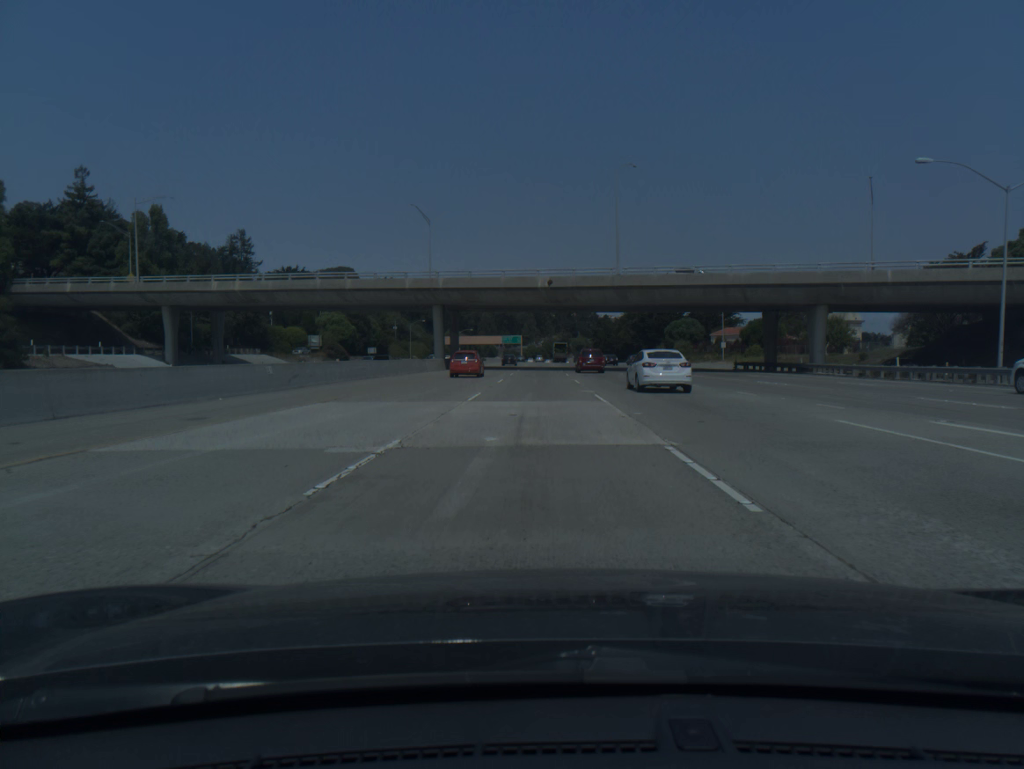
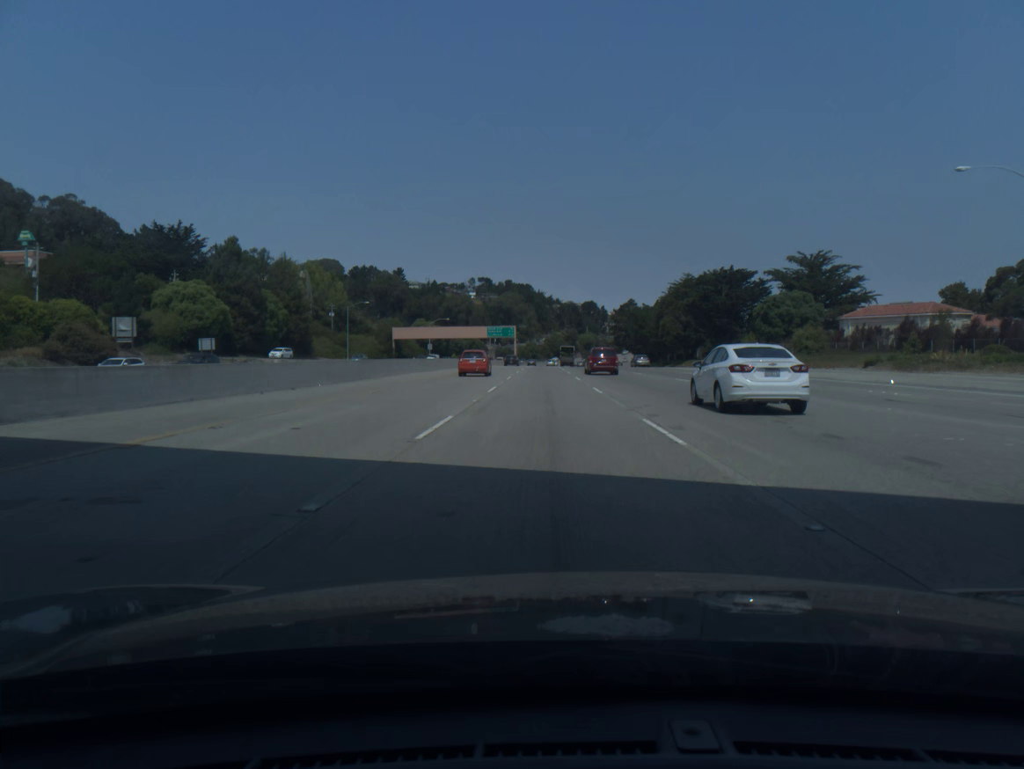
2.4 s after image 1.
(-0.2, +81.5) m; 0°
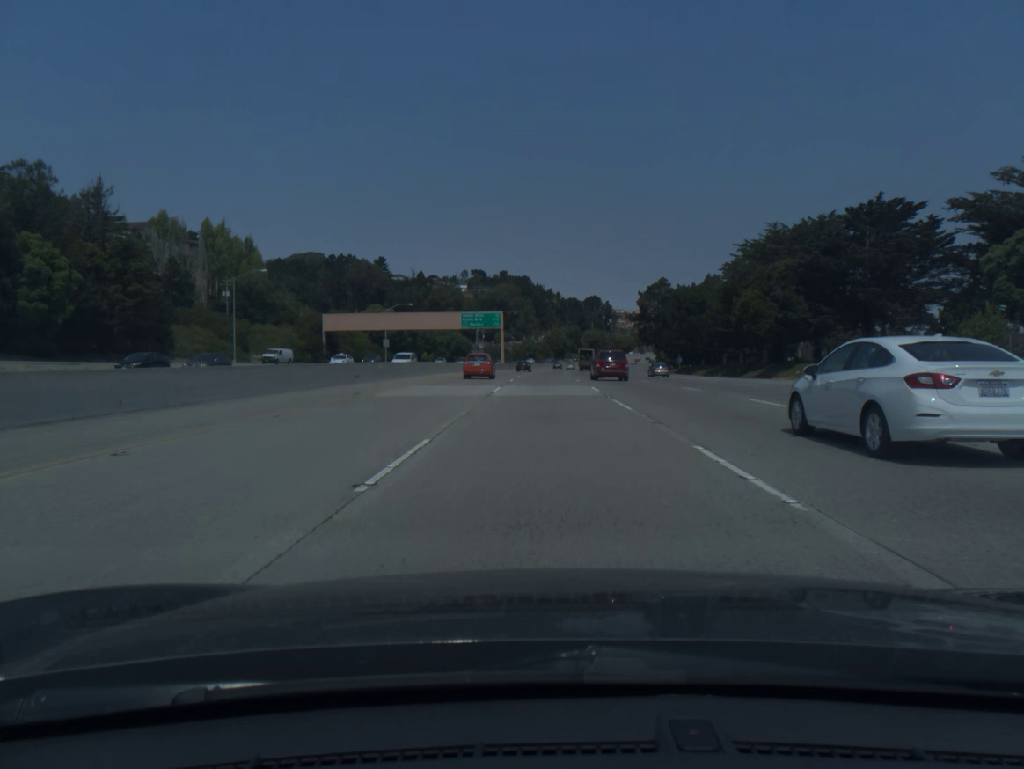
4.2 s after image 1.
(0.0, +61.5) m; 0°
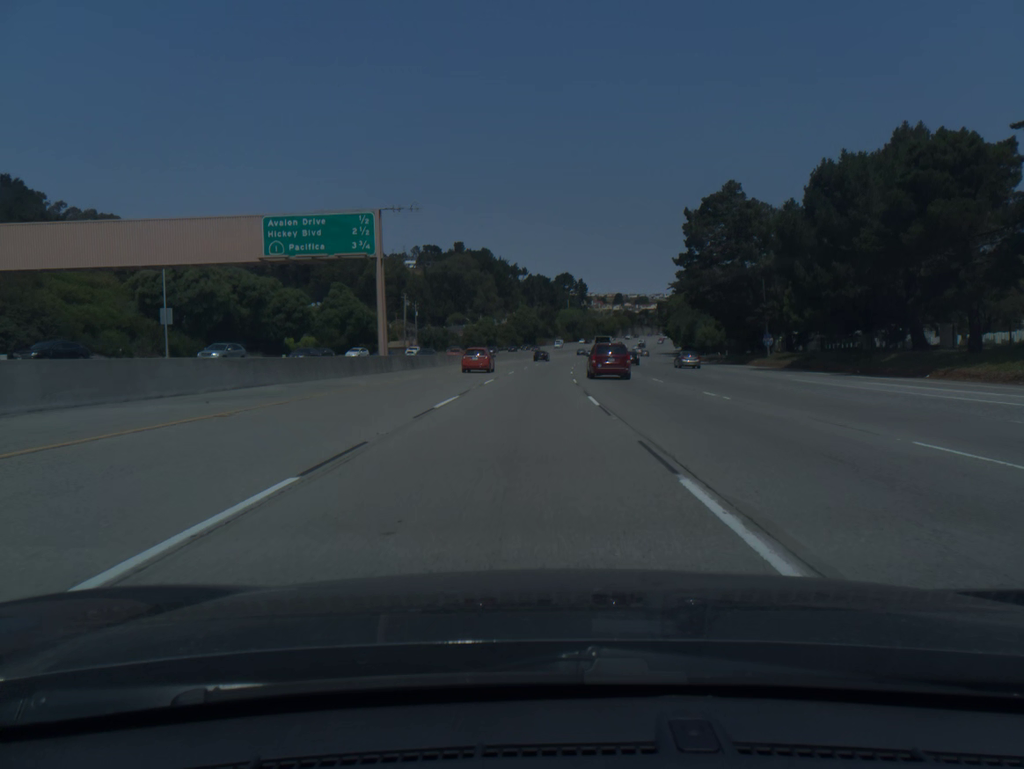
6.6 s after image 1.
(+1.1, +82.4) m; +2°
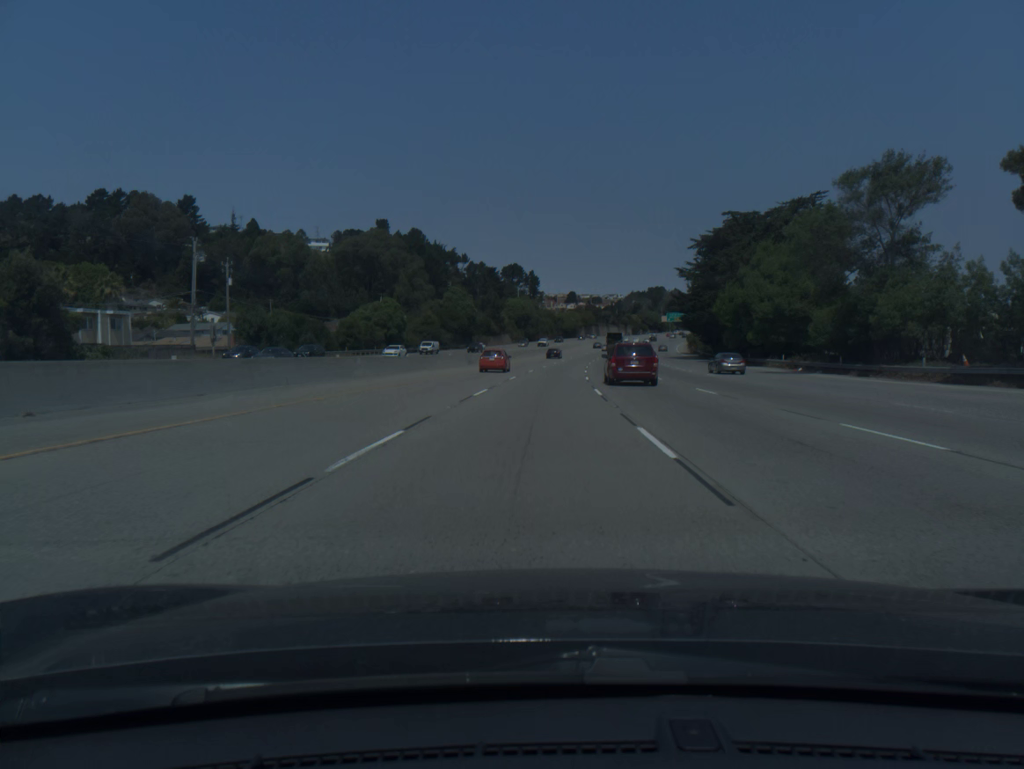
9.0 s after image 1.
(+2.2, +82.3) m; +4°
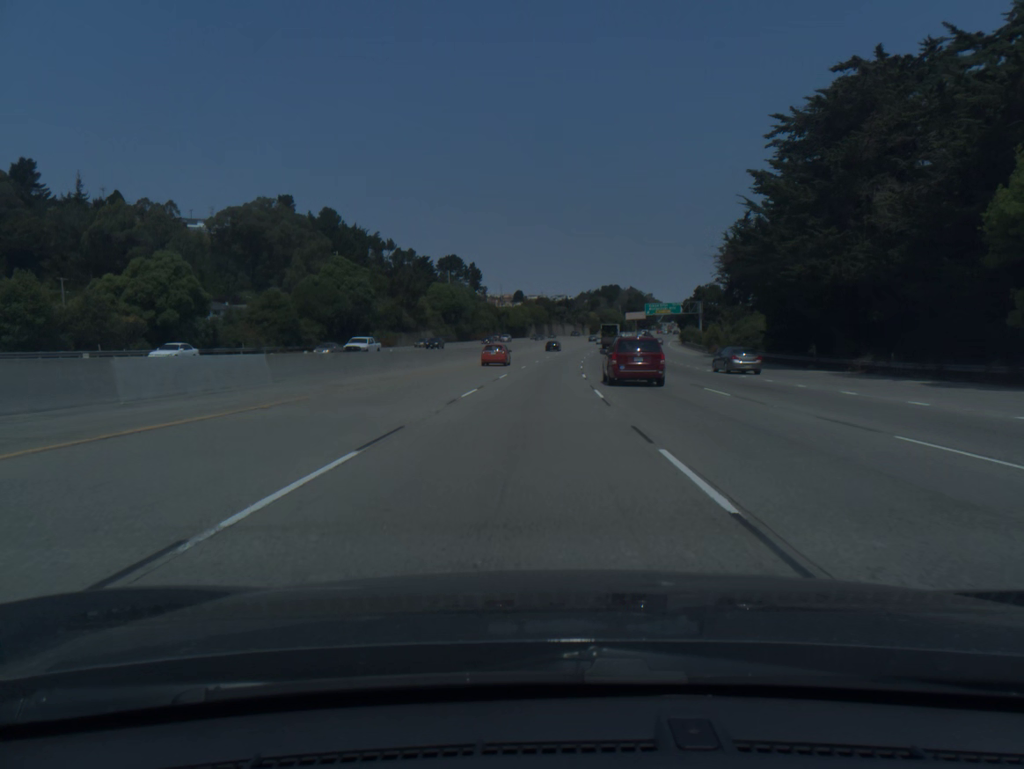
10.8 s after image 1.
(+2.1, +61.4) m; +4°
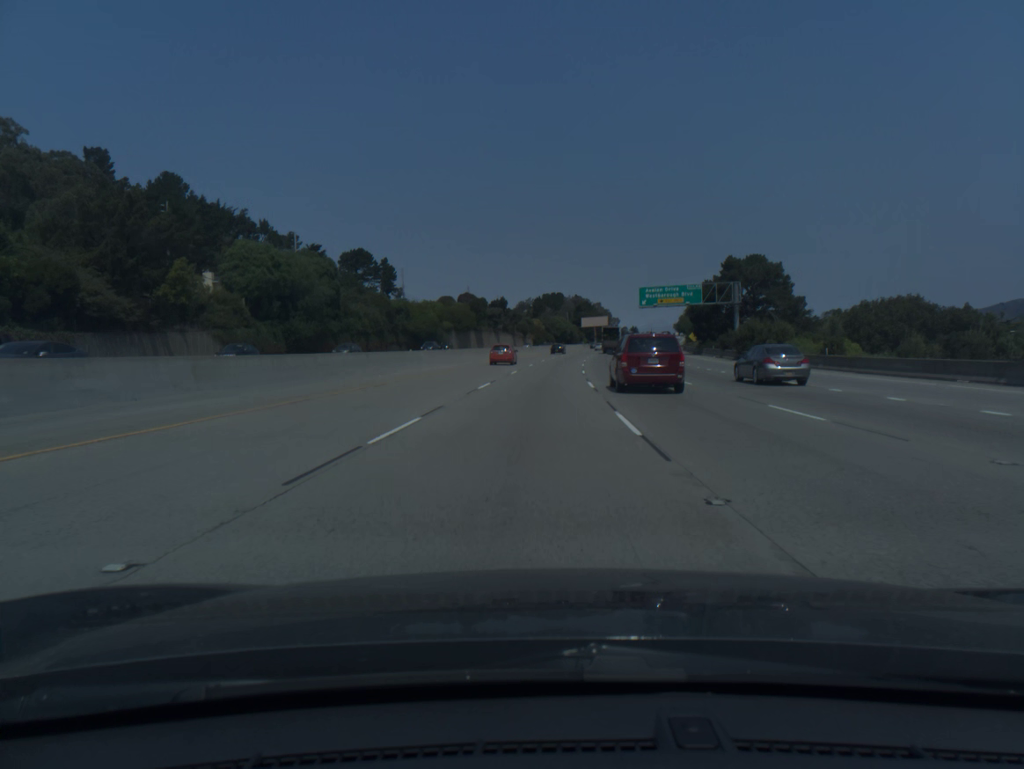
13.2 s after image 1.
(+3.2, +81.6) m; +5°
